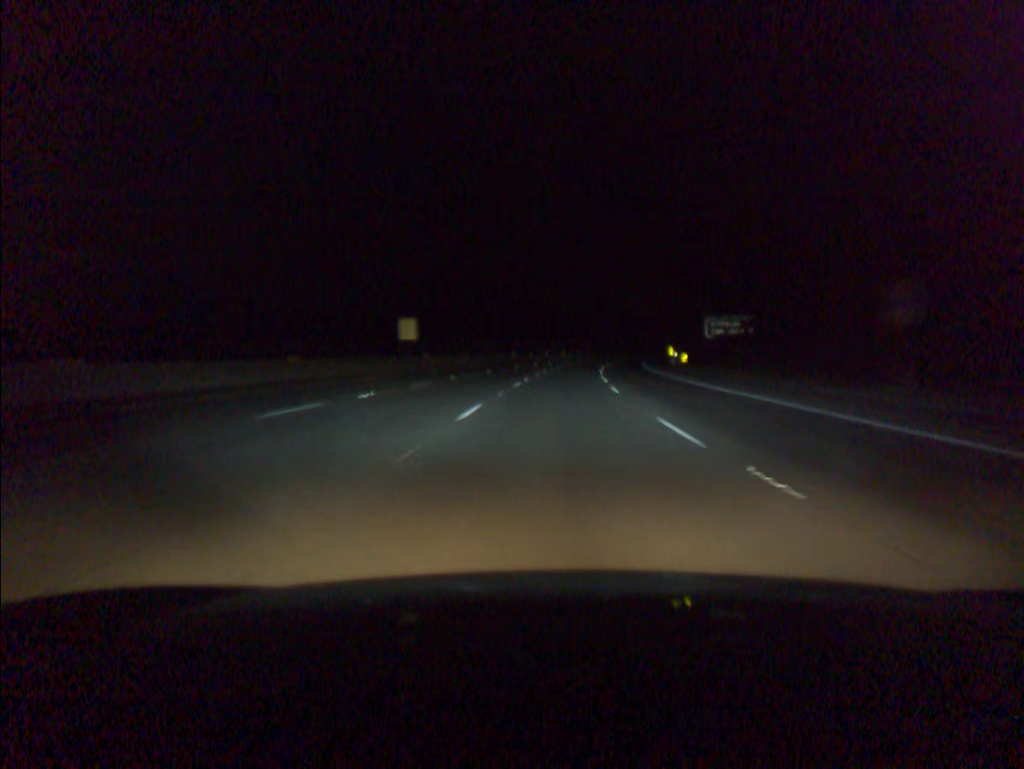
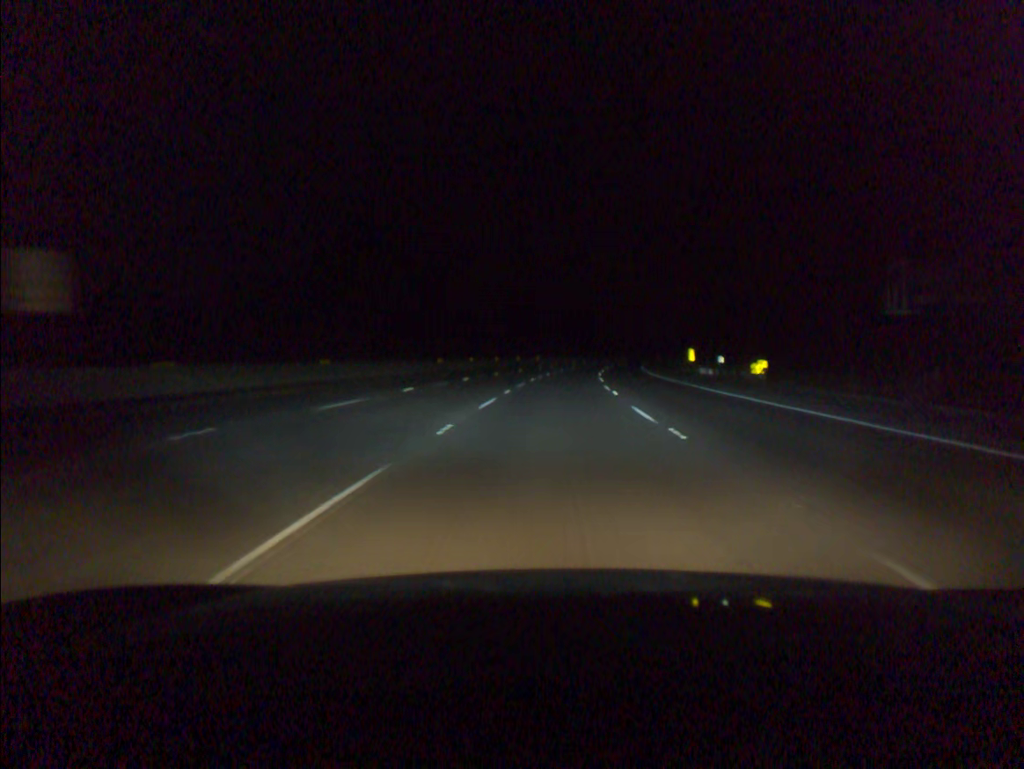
(+1.1, +39.2) m; +3°
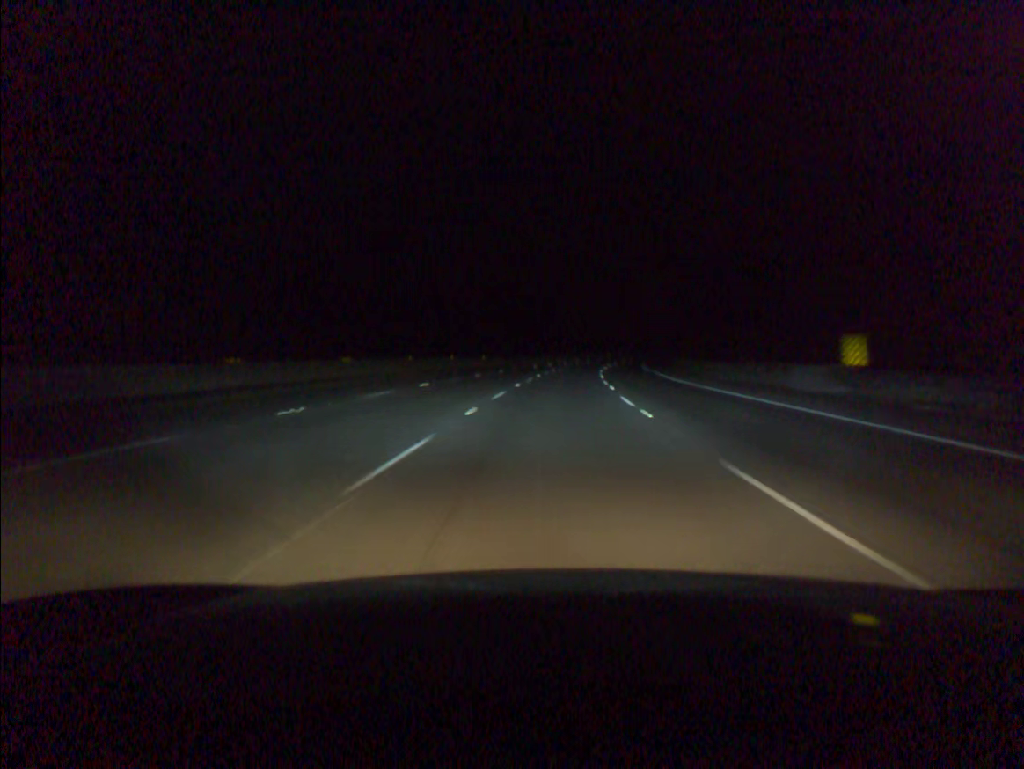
(+1.1, +39.1) m; +3°
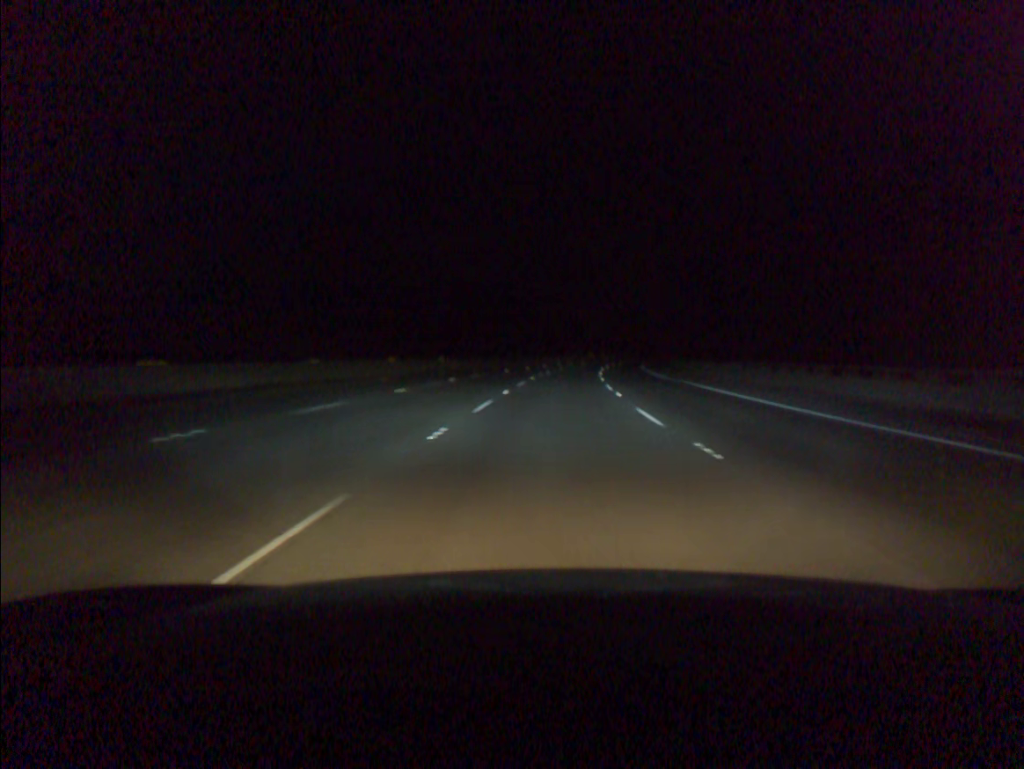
(+0.3, +19.6) m; +2°
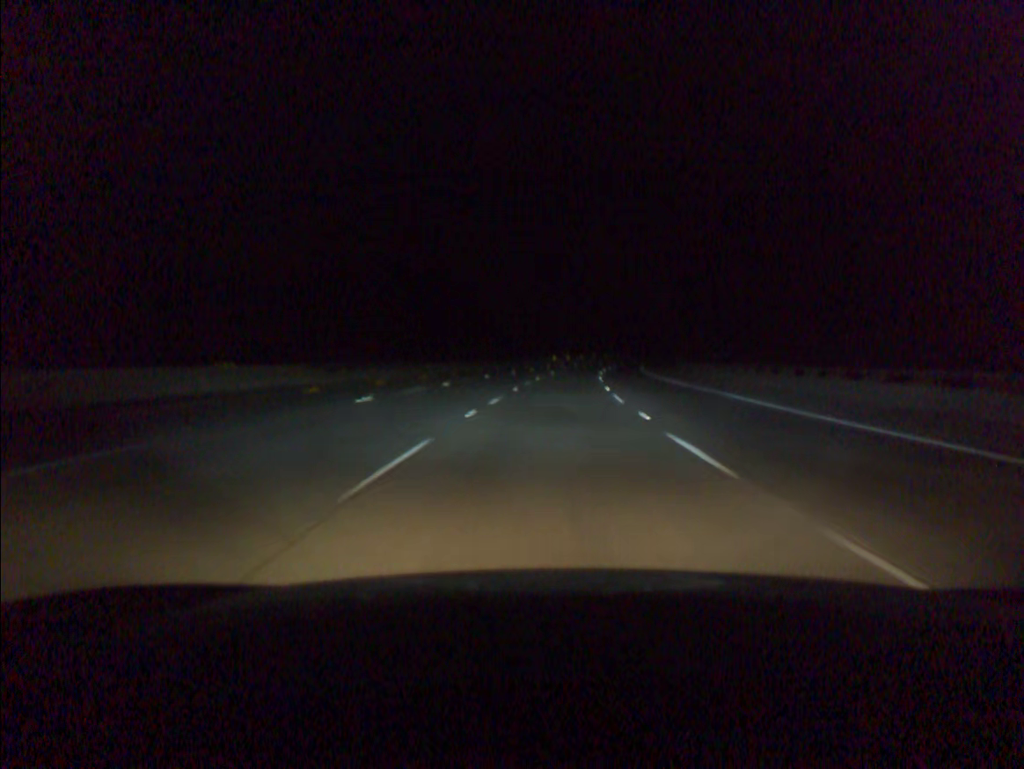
(+1.1, +39.1) m; +3°
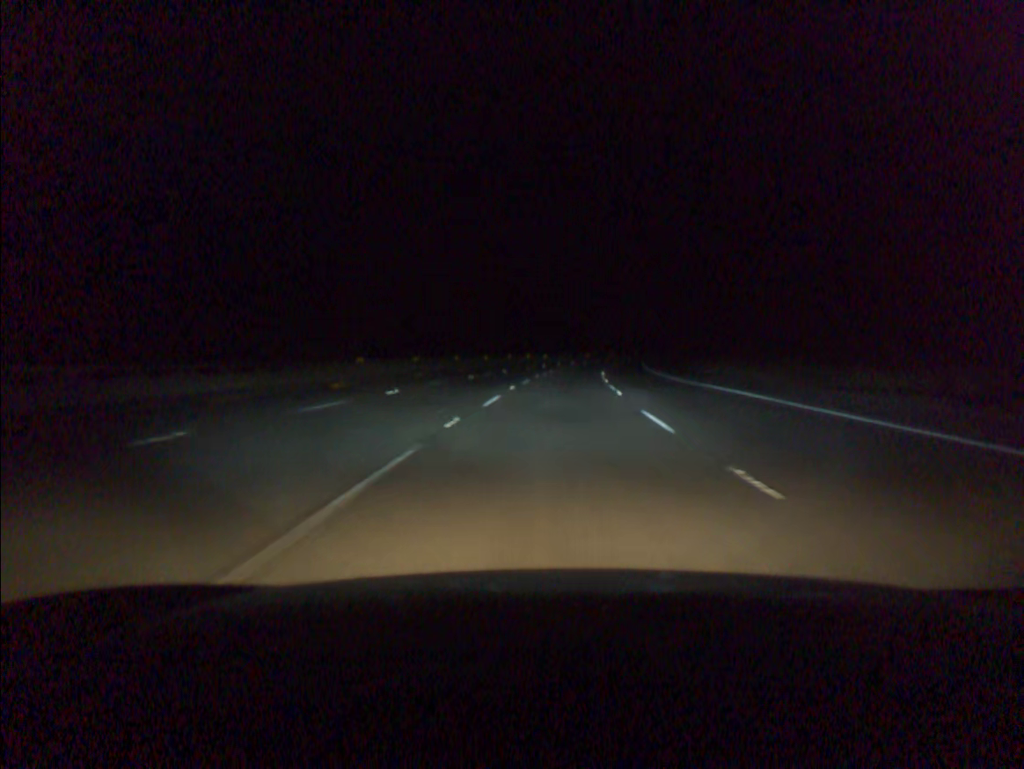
(+6.3, +97.5) m; +8°
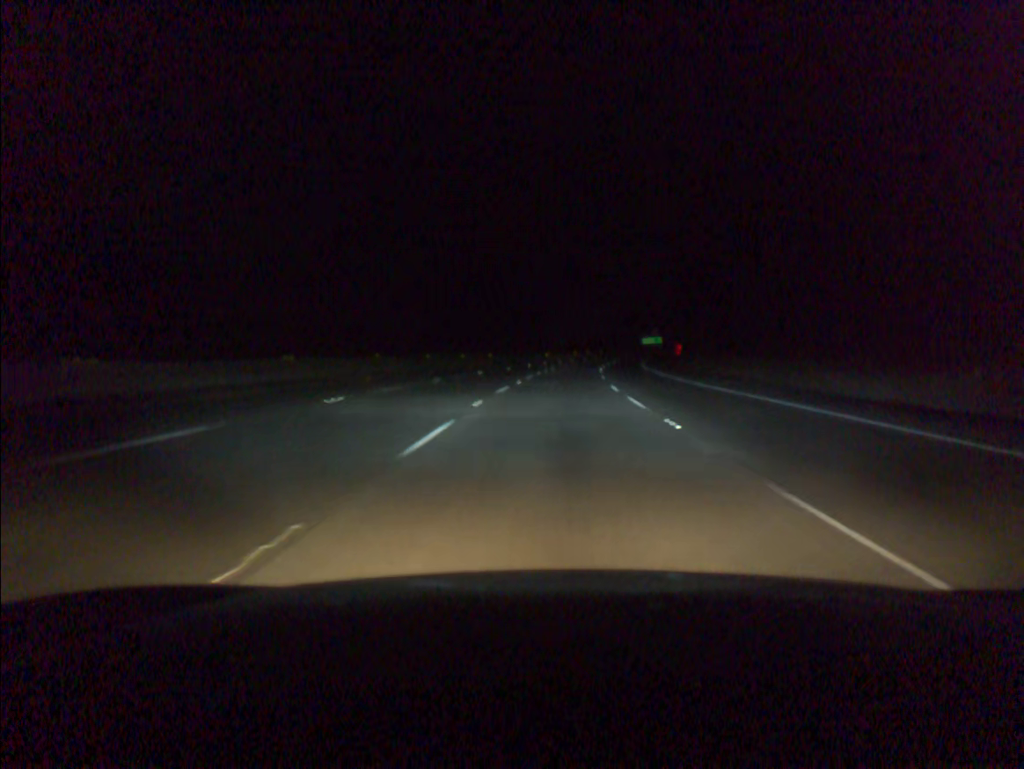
(+1.2, +39.0) m; +4°
